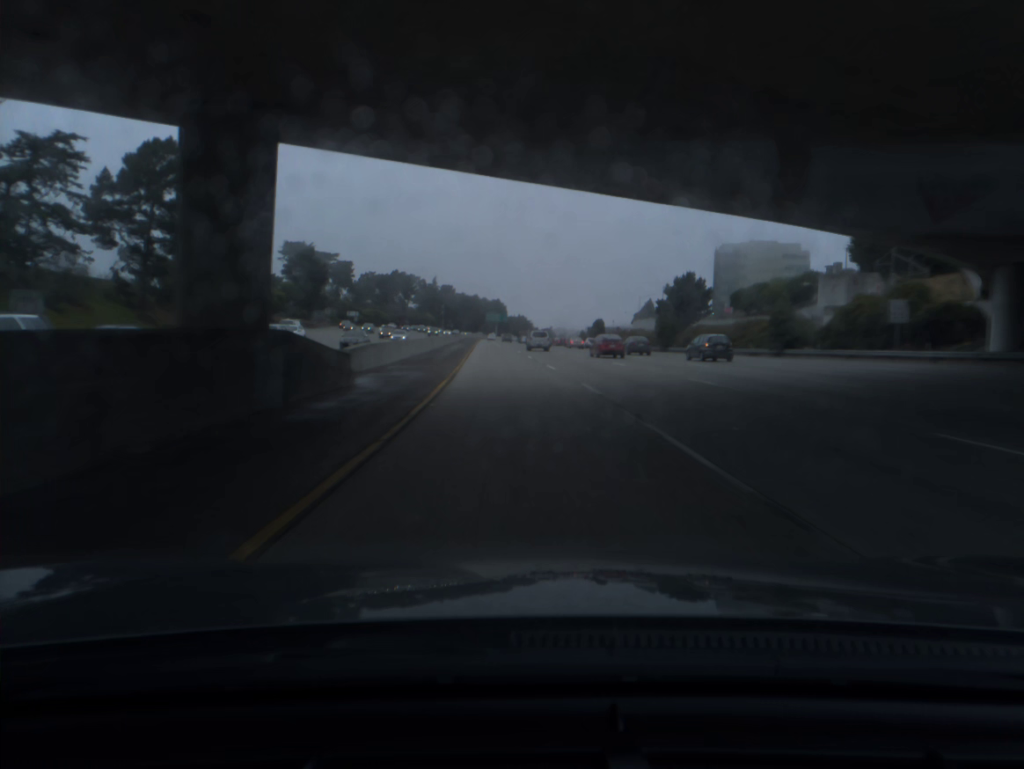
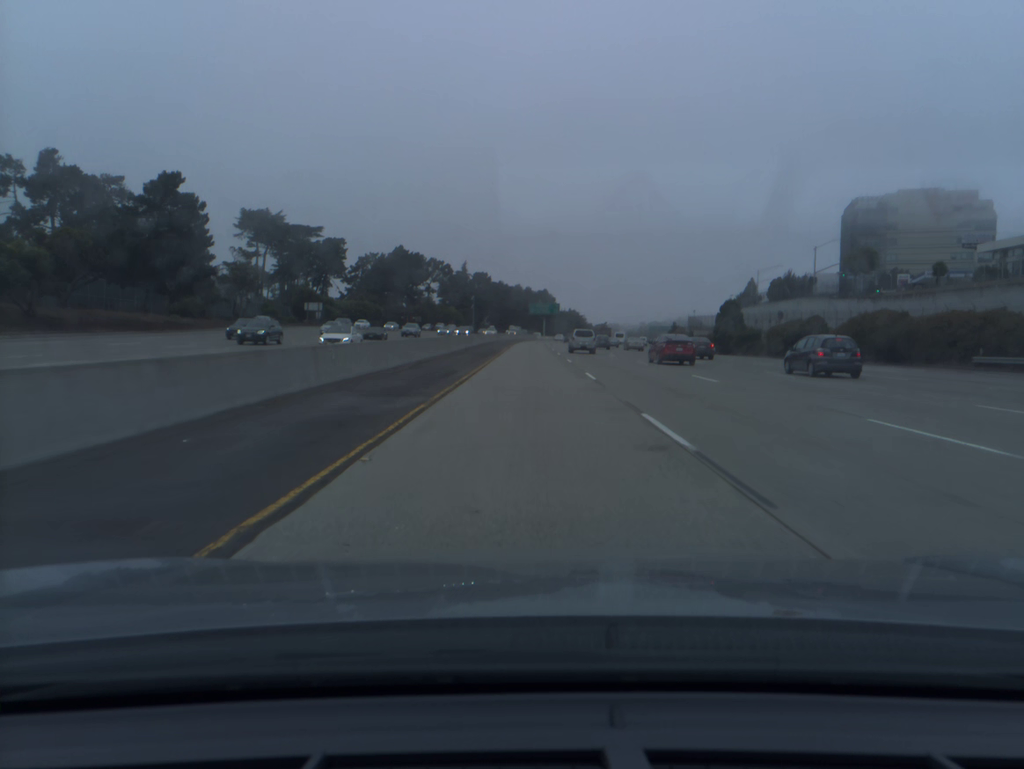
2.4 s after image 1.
(-3.5, +79.9) m; -4°
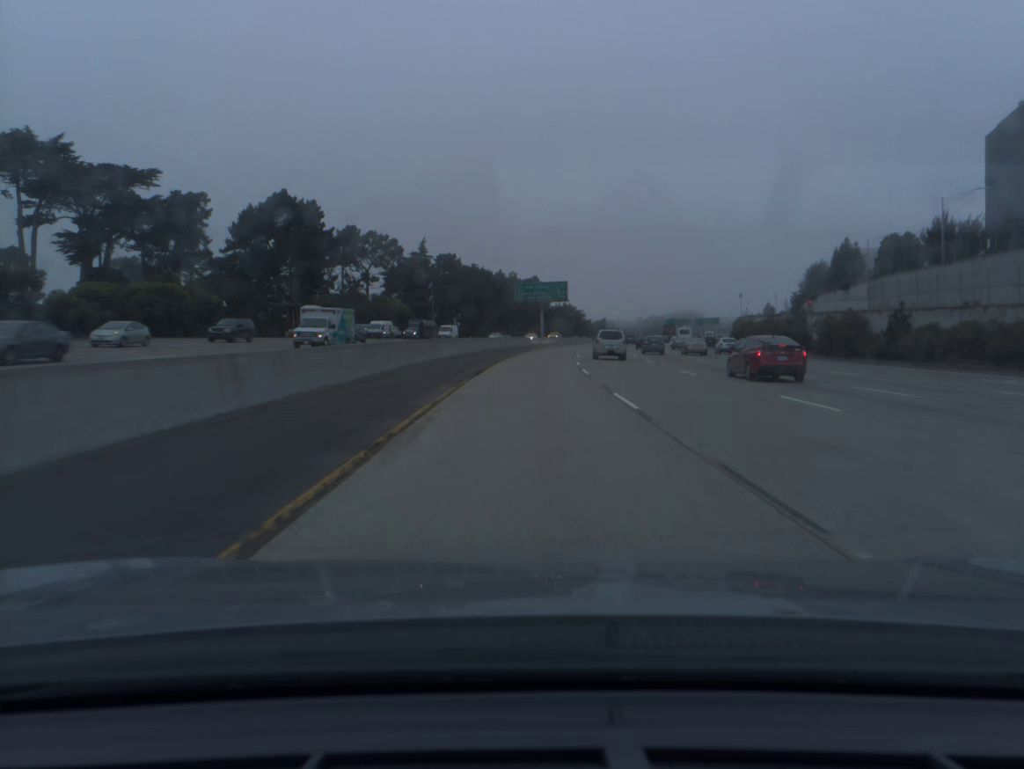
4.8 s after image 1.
(+0.4, +80.0) m; +1°
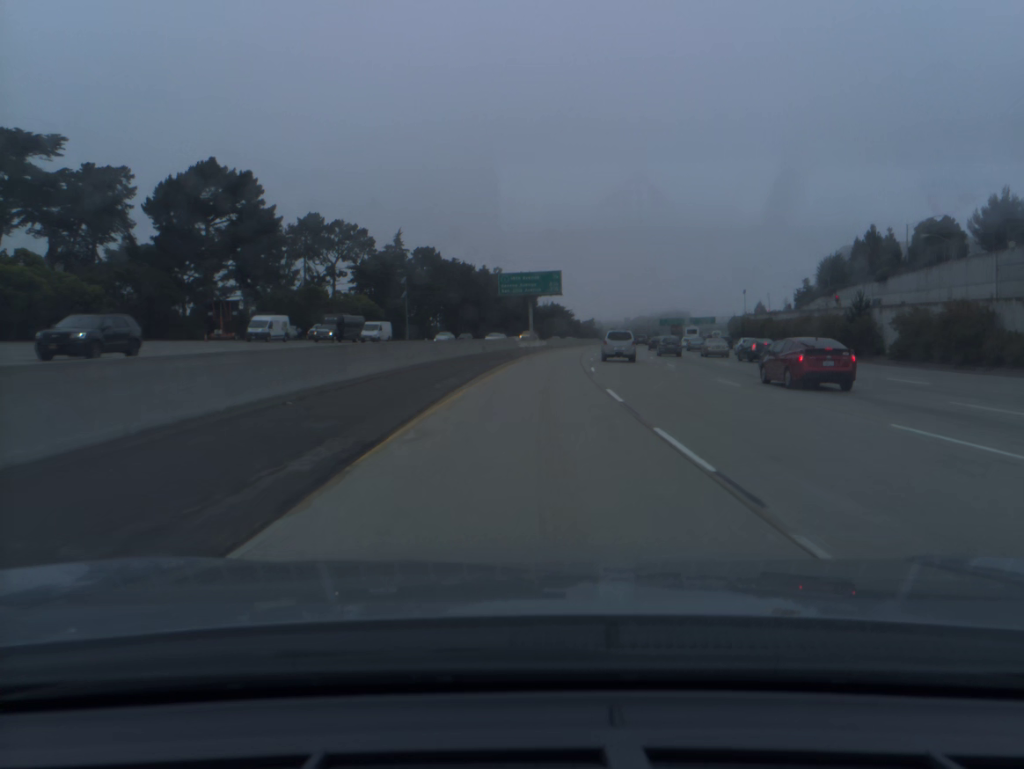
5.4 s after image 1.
(+0.1, +19.9) m; +1°
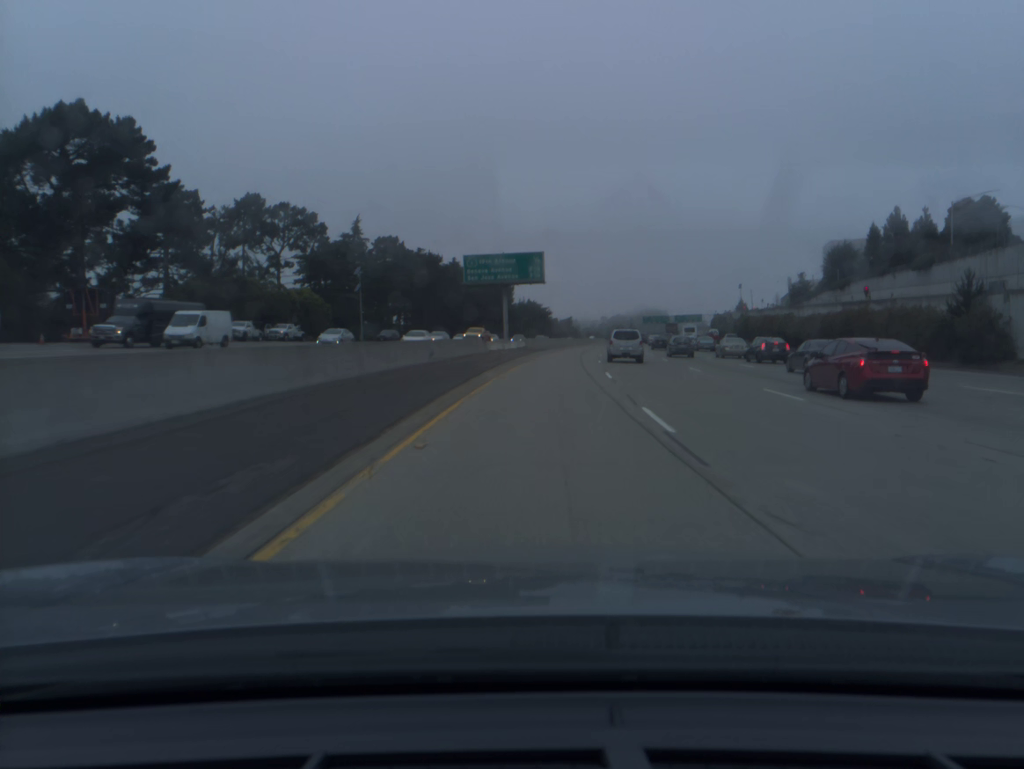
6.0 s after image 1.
(+0.2, +19.9) m; +2°
